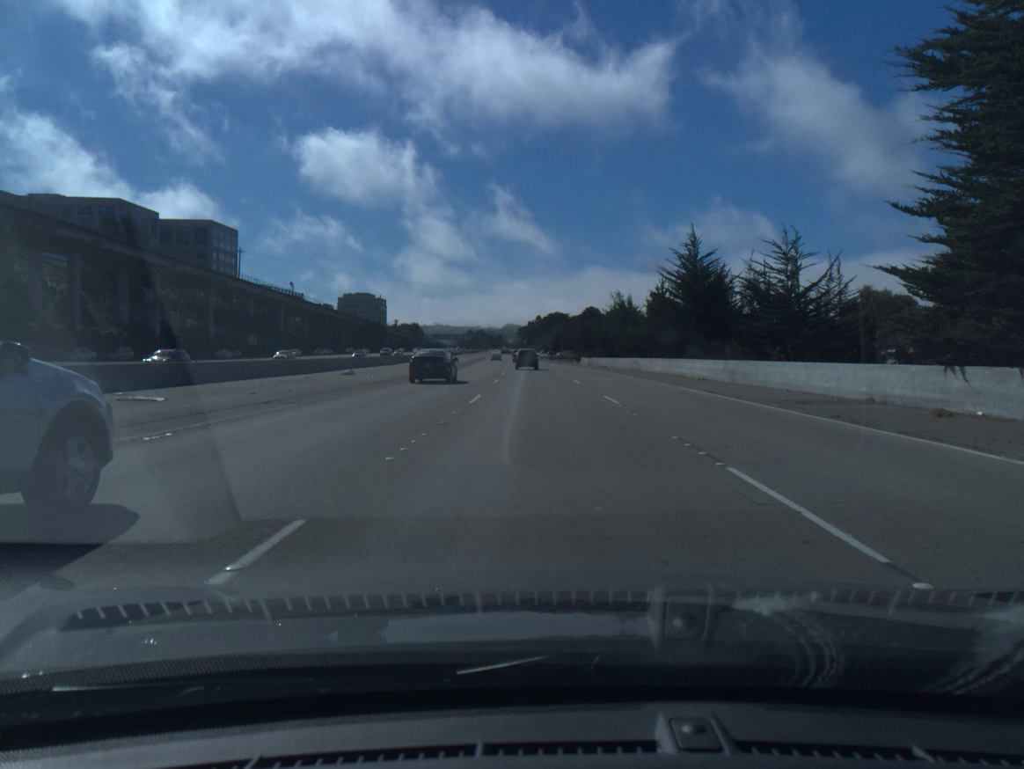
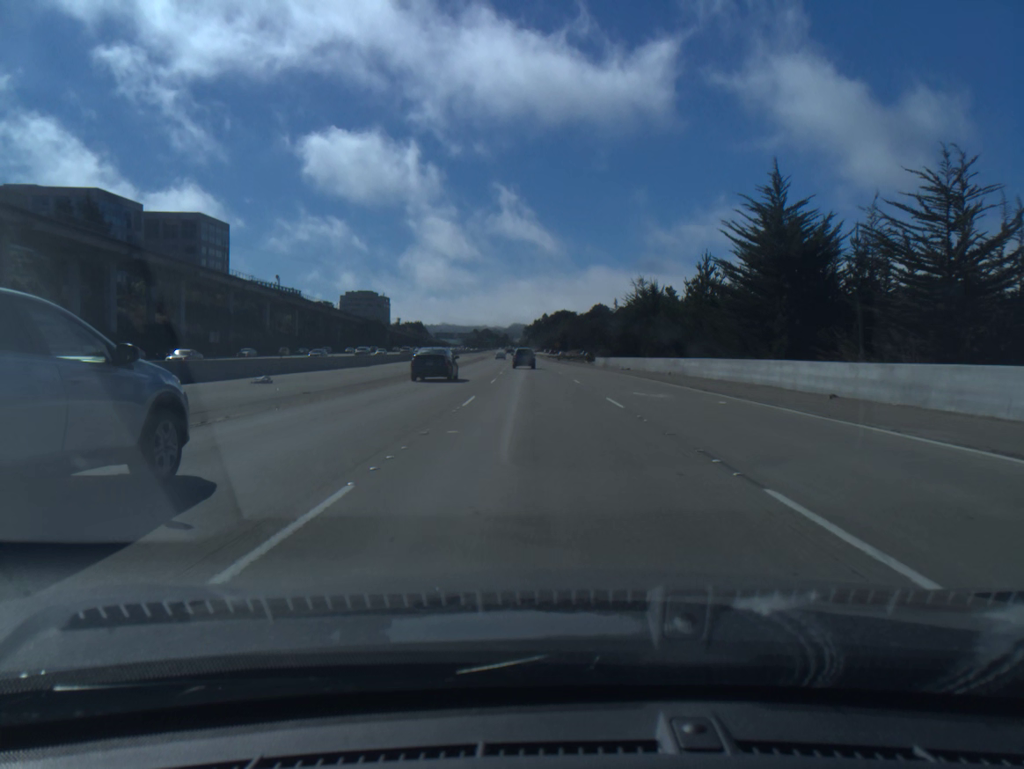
(-0.1, +16.3) m; 0°
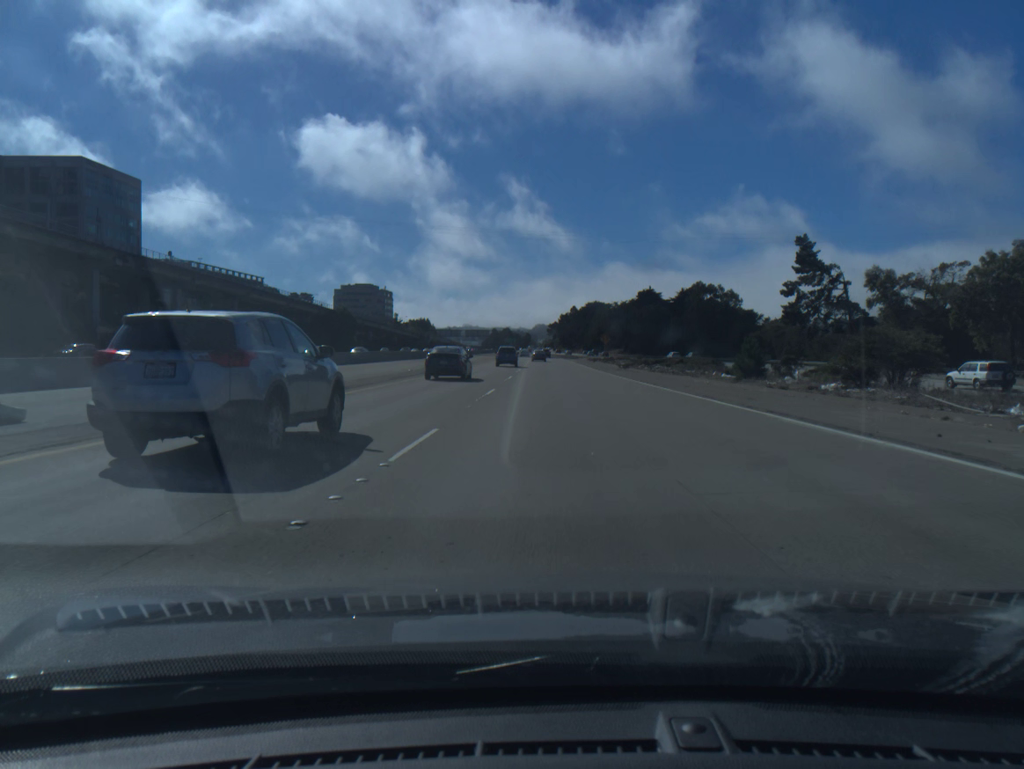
(-1.8, +81.7) m; -2°
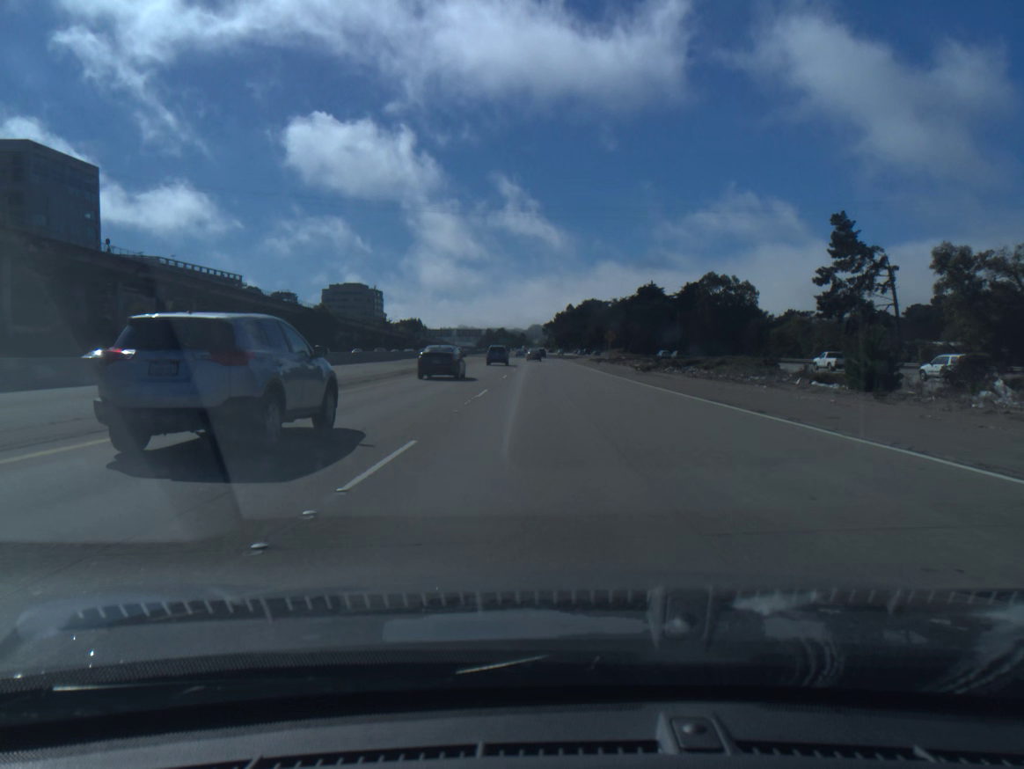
(0.0, +16.3) m; 0°
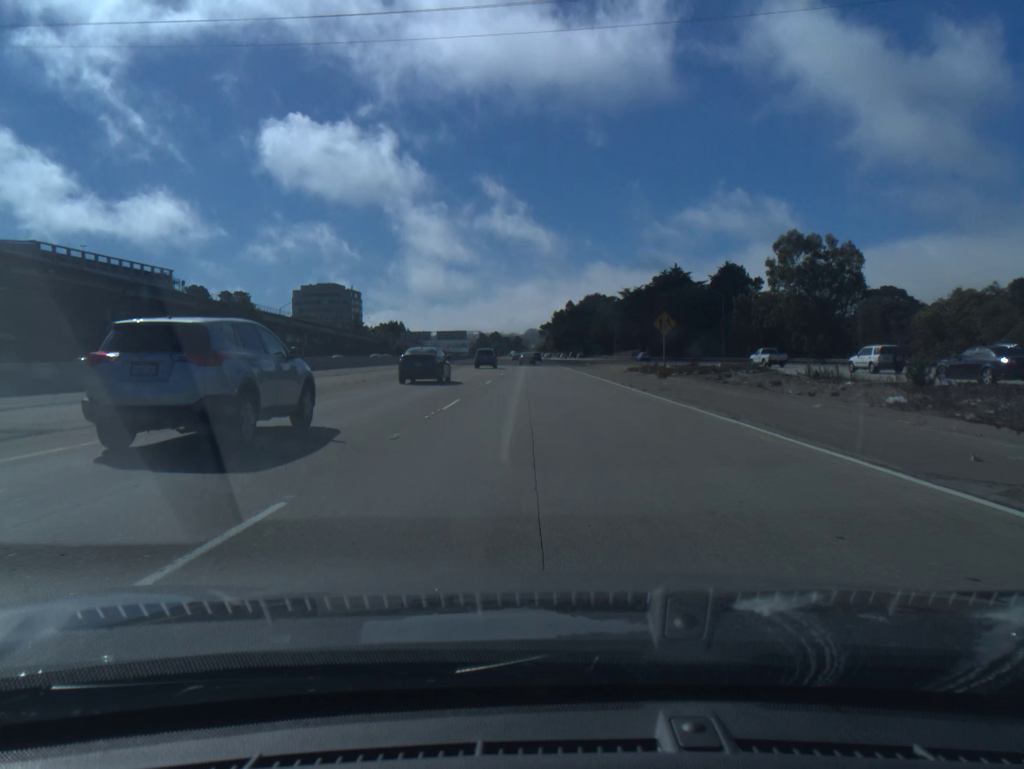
(+0.1, +48.7) m; 0°
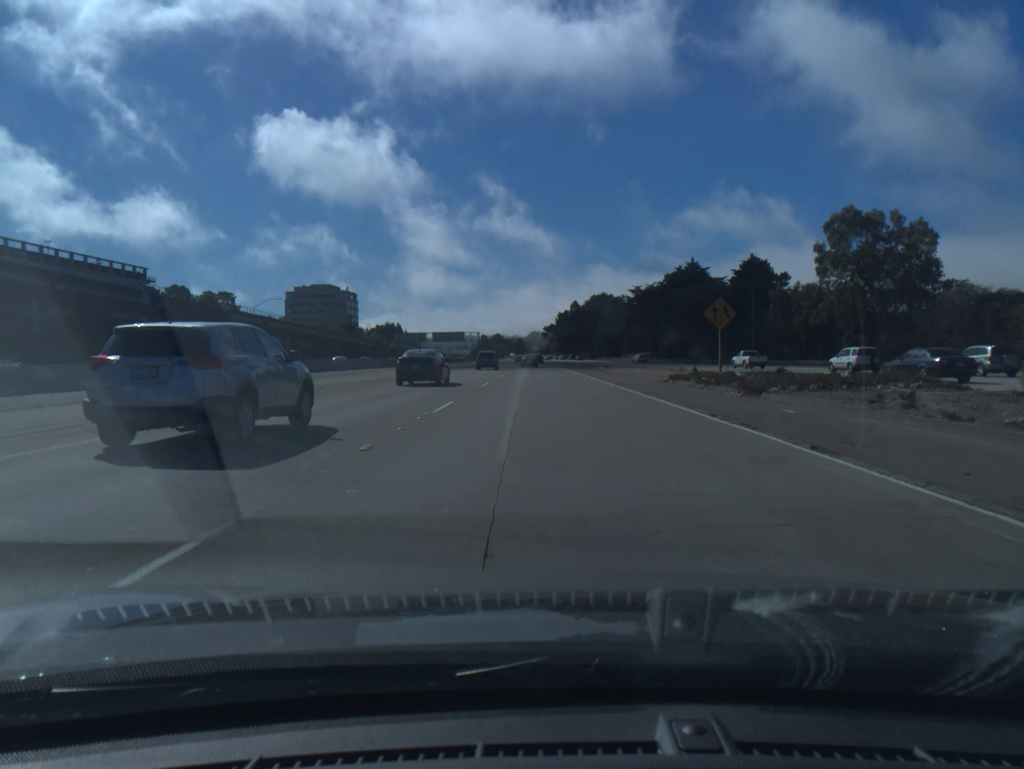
(0.0, +16.1) m; 0°
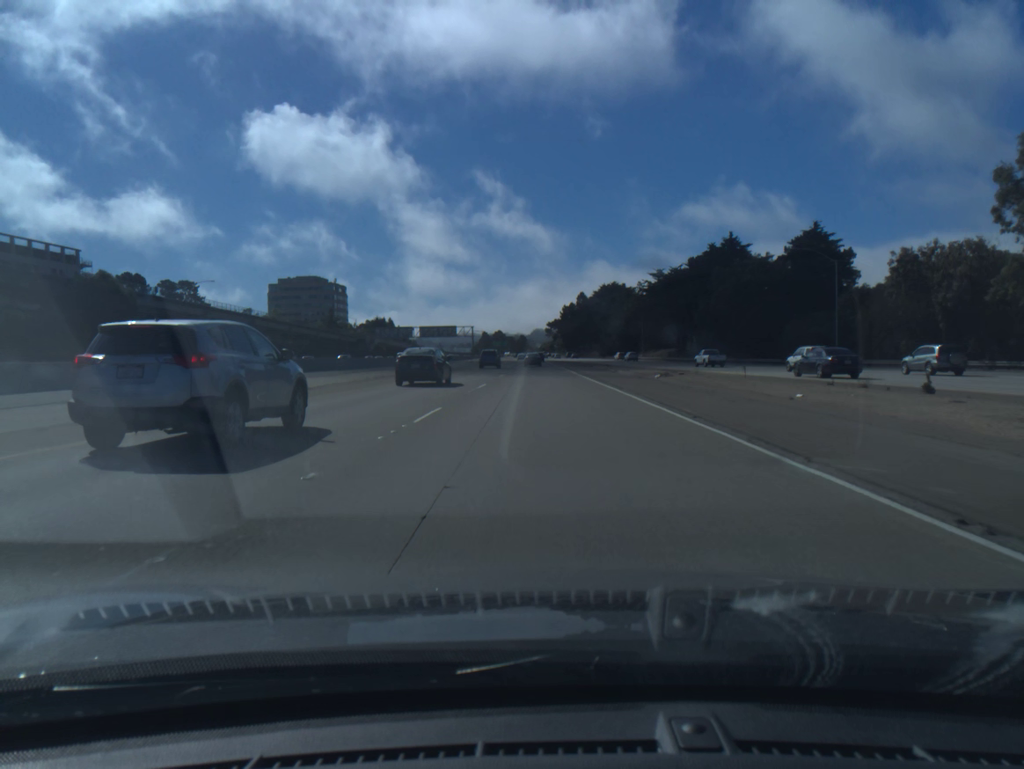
(-0.1, +32.0) m; 0°
